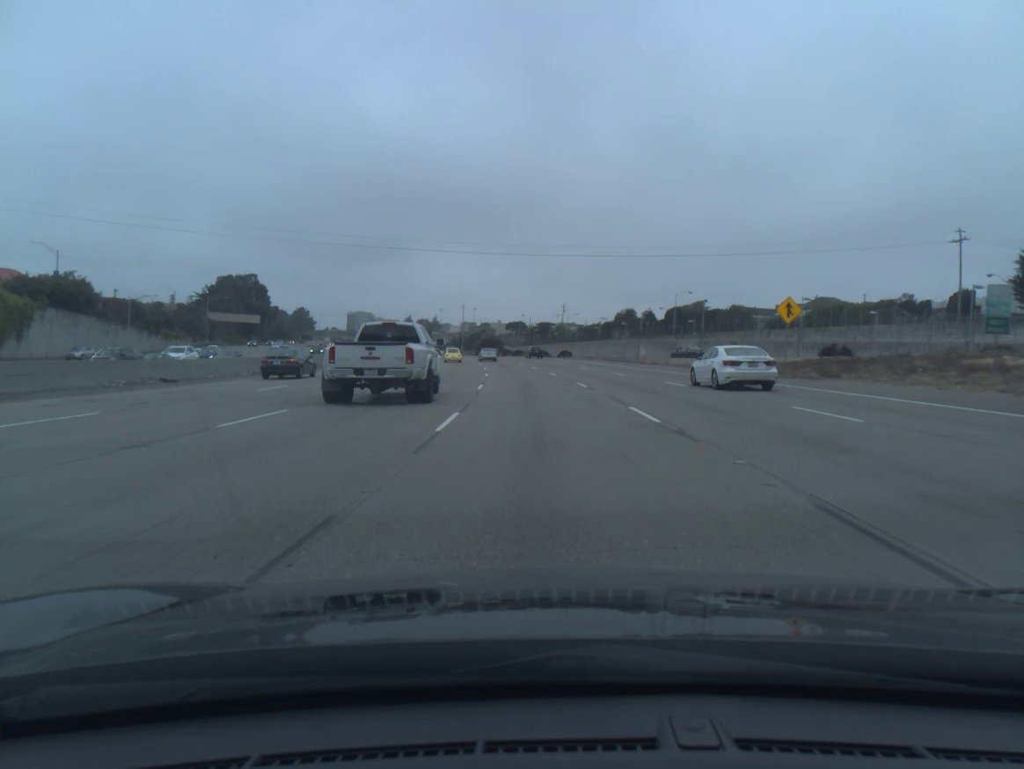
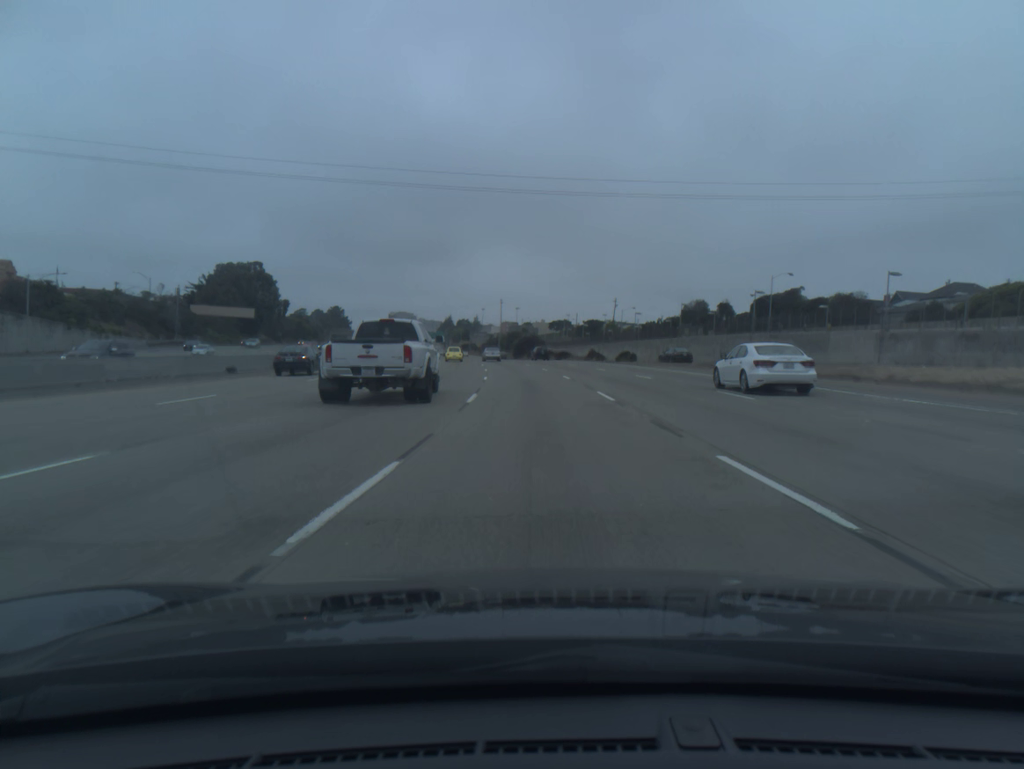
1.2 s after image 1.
(-0.9, +36.3) m; -3°
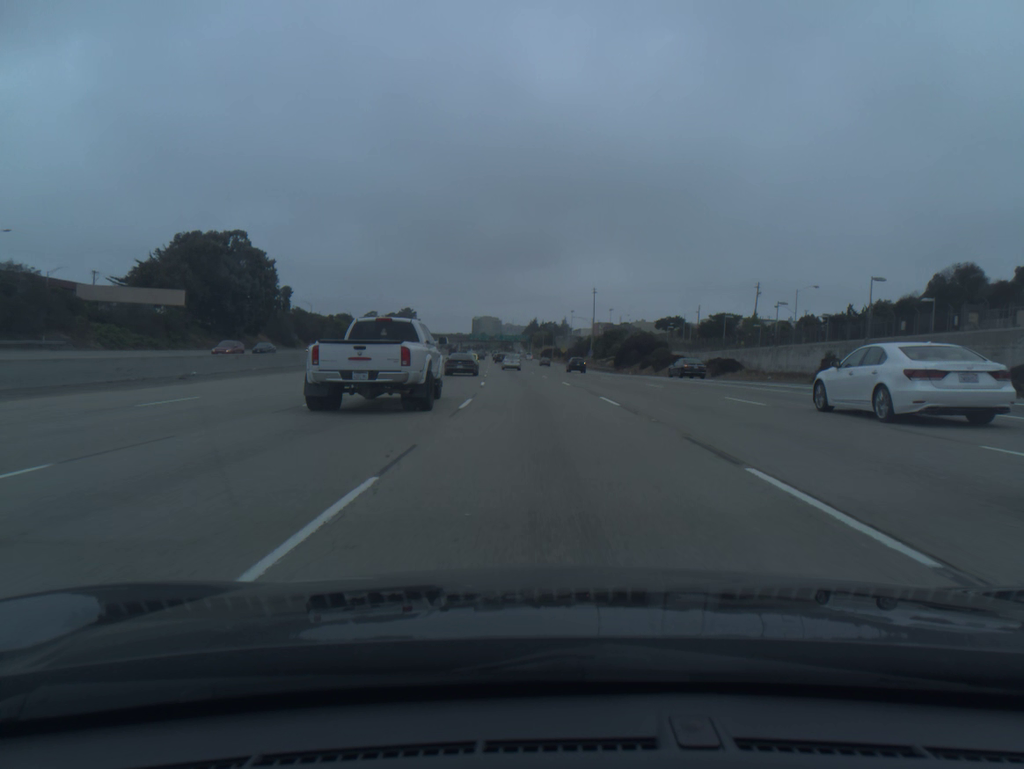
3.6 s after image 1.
(-4.2, +72.8) m; -7°
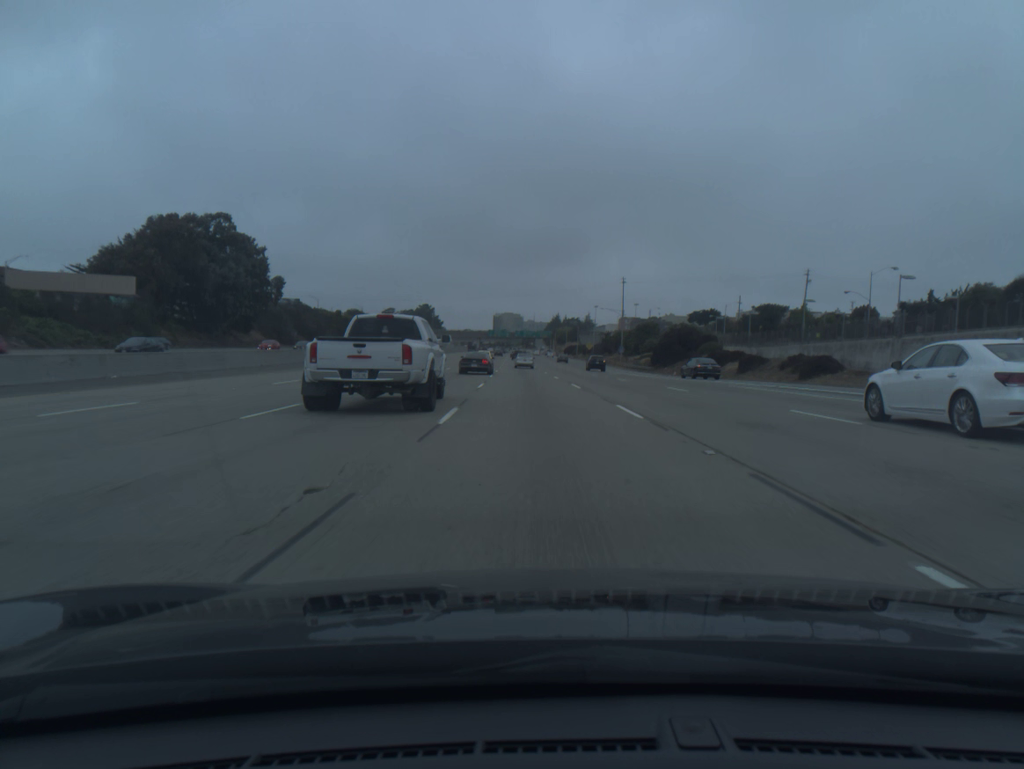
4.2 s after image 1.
(-0.2, +18.3) m; -2°
